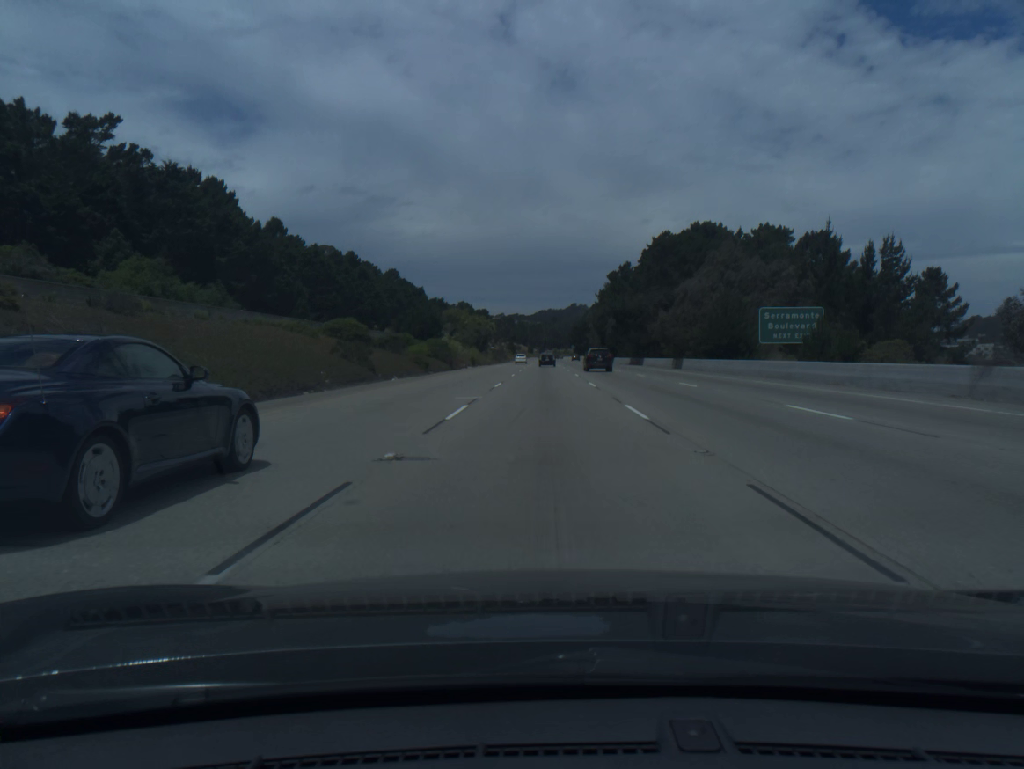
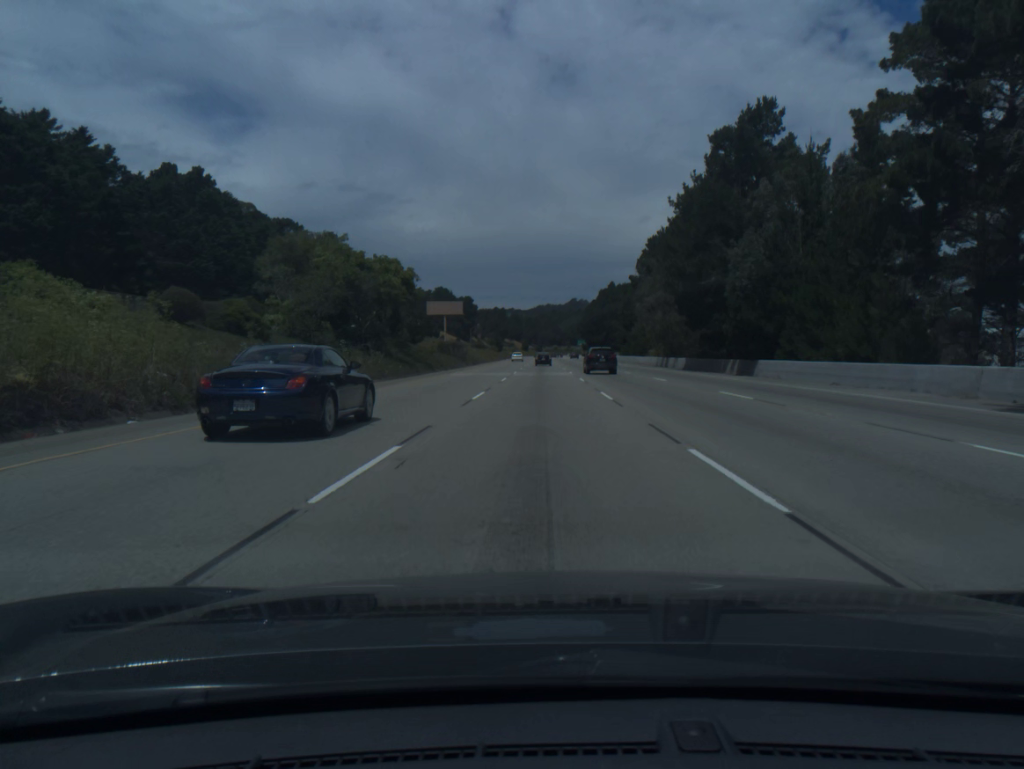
(+0.3, +95.7) m; 0°
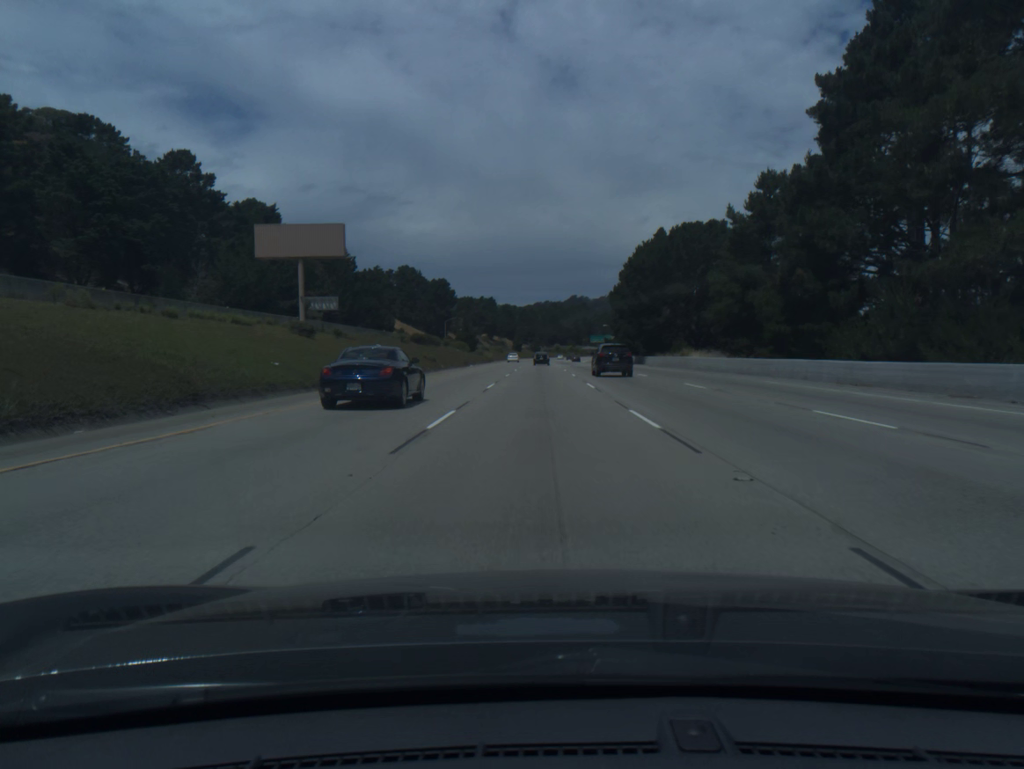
(0.0, +96.0) m; 0°
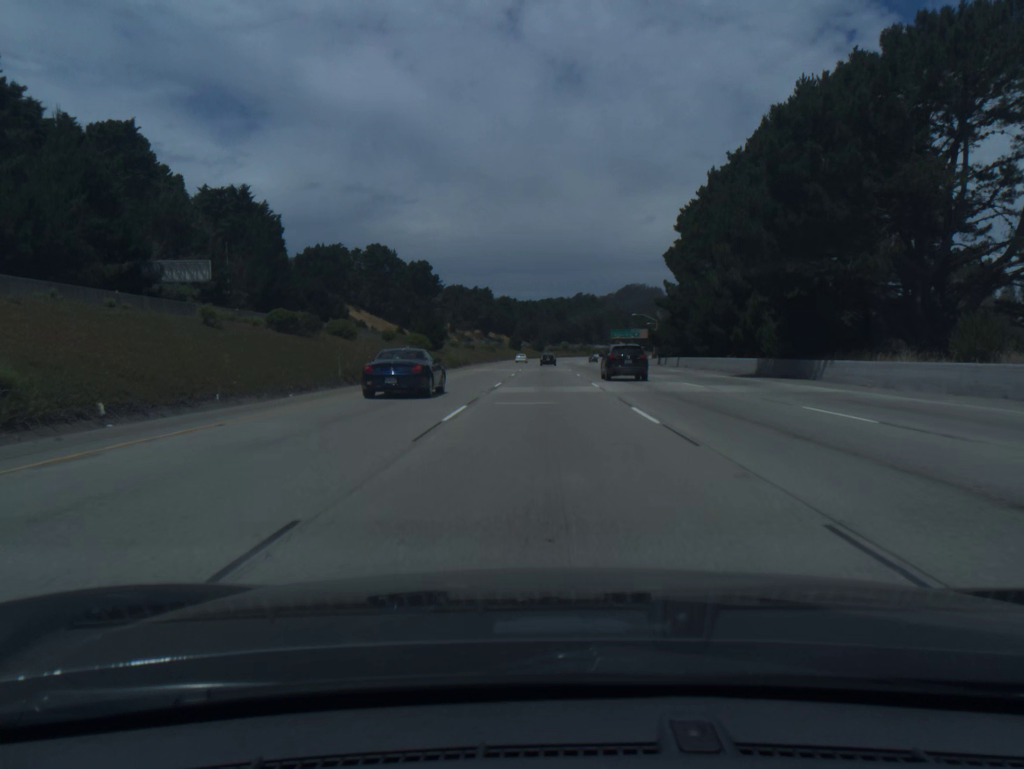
(-0.1, +57.5) m; 0°
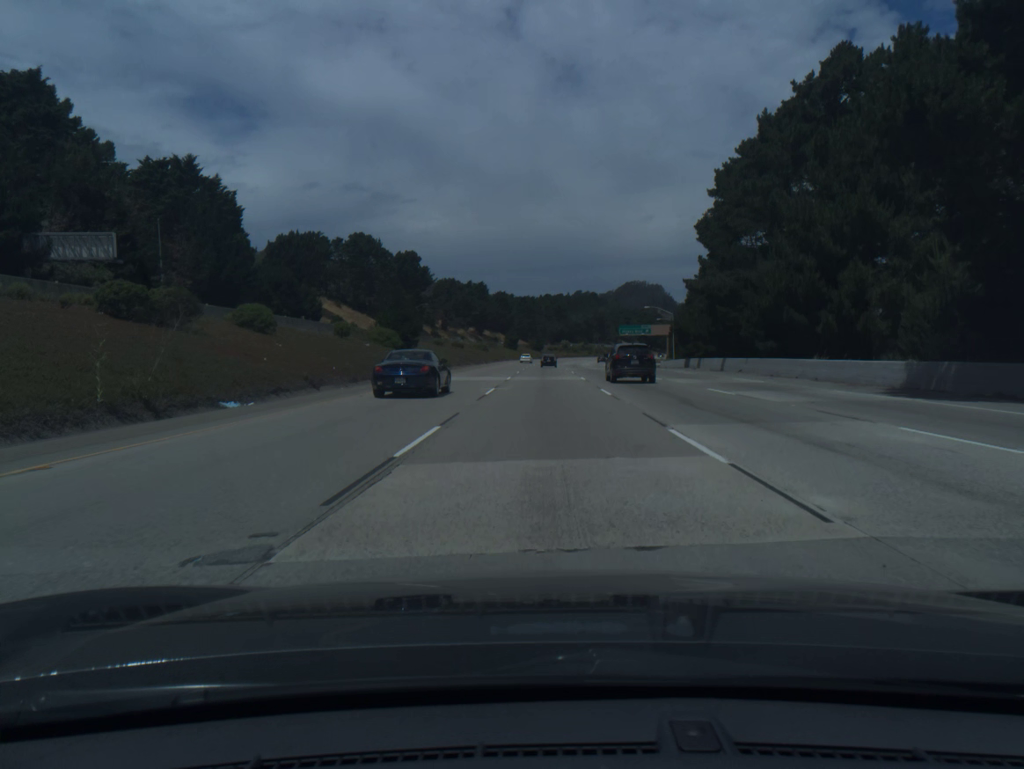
(0.0, +19.2) m; 0°
